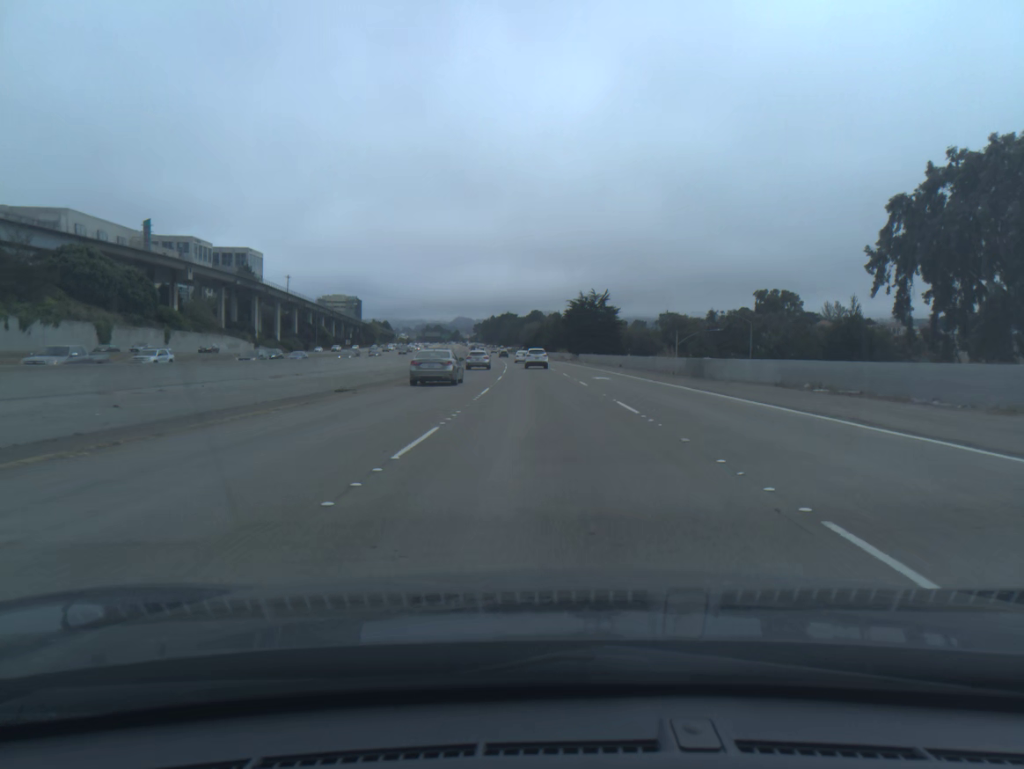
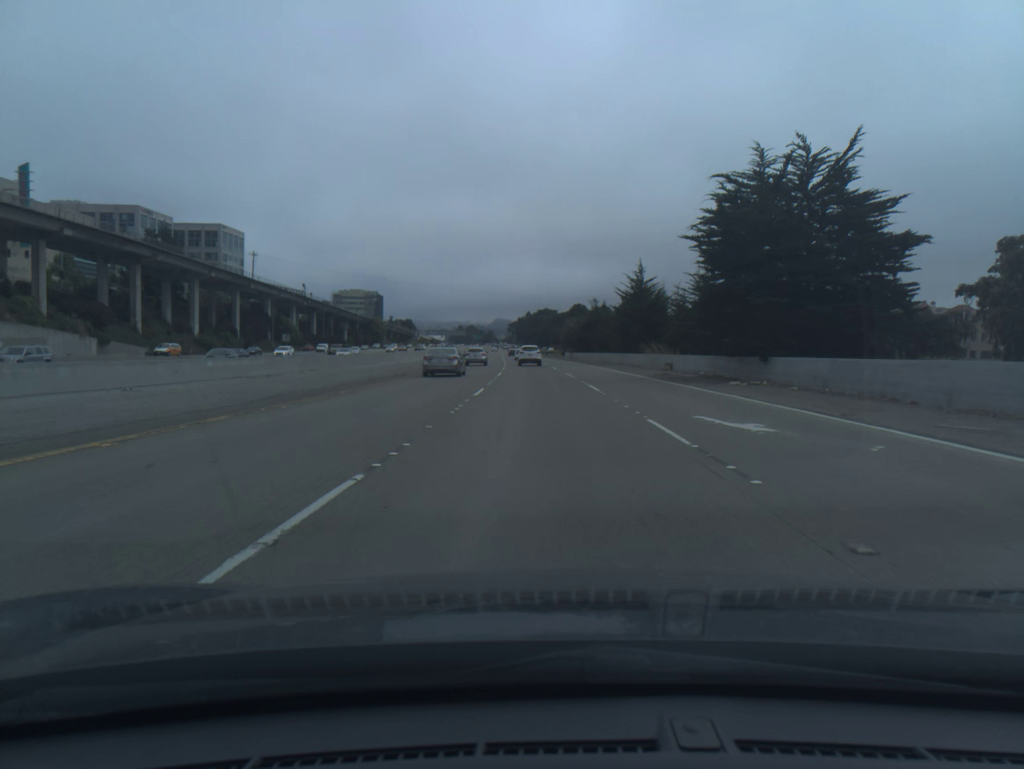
(-1.7, +78.6) m; -3°
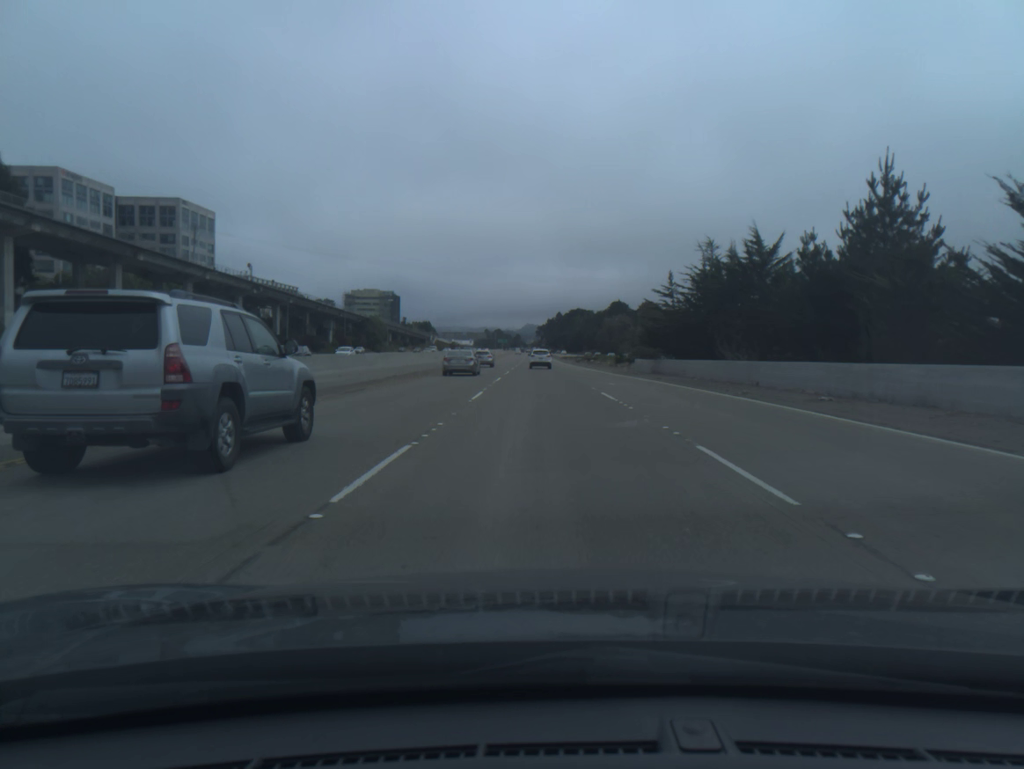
(-1.2, +62.7) m; -2°
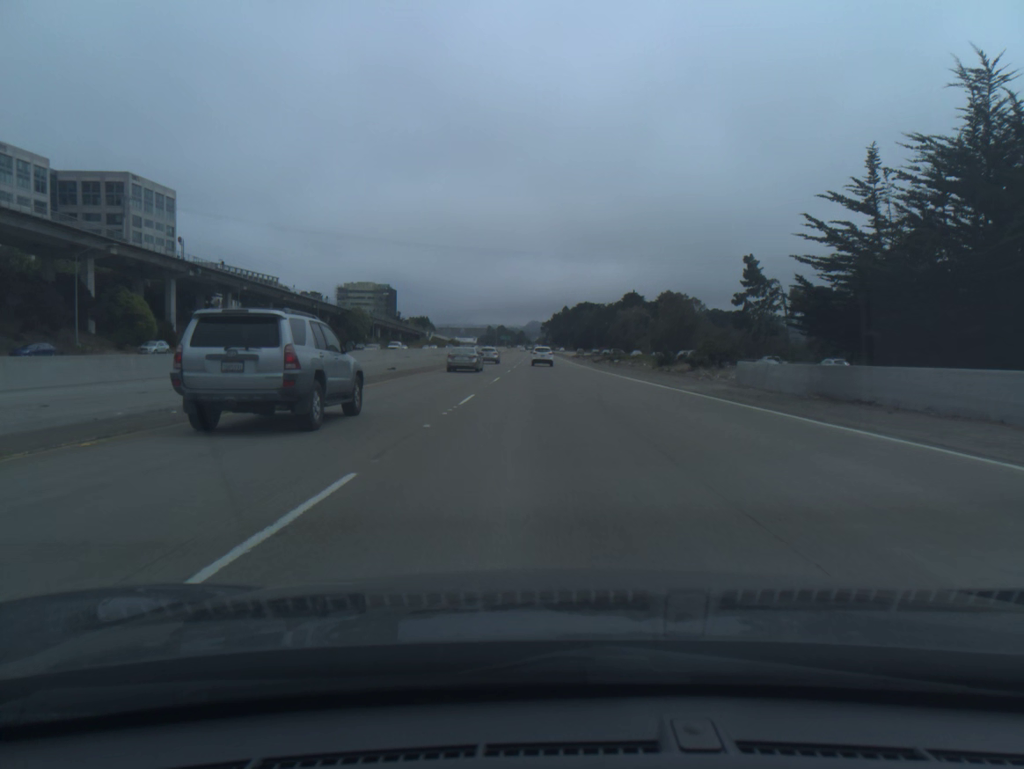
(-0.2, +31.3) m; 0°
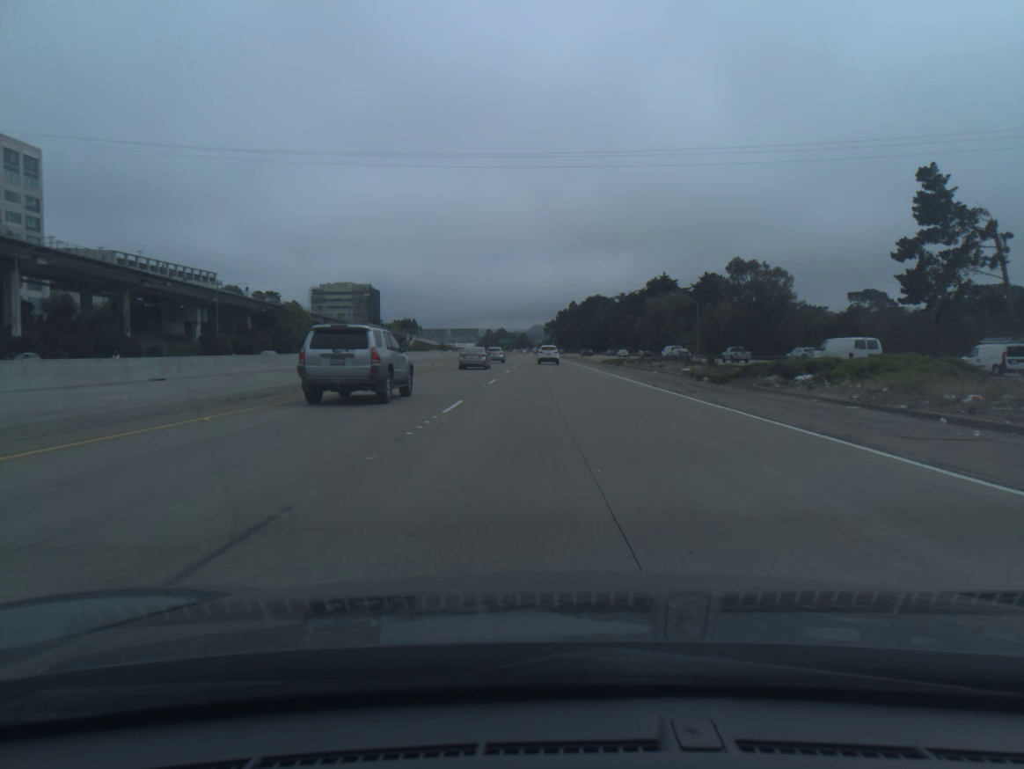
(-0.2, +62.6) m; 0°
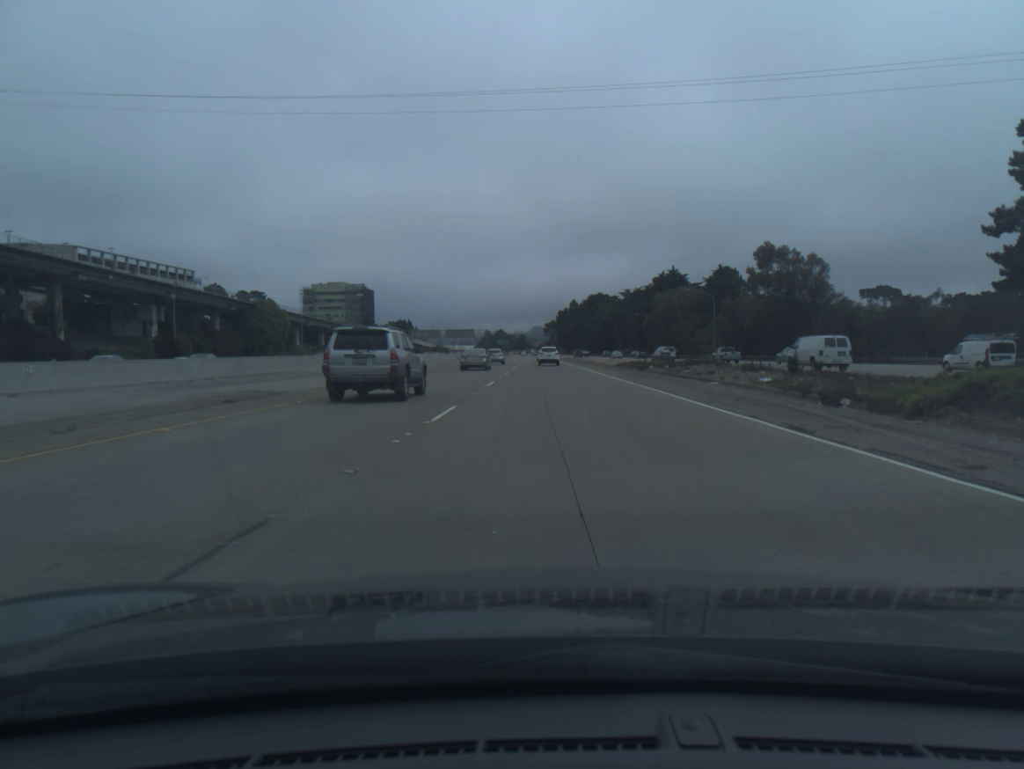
(0.0, +15.6) m; 0°
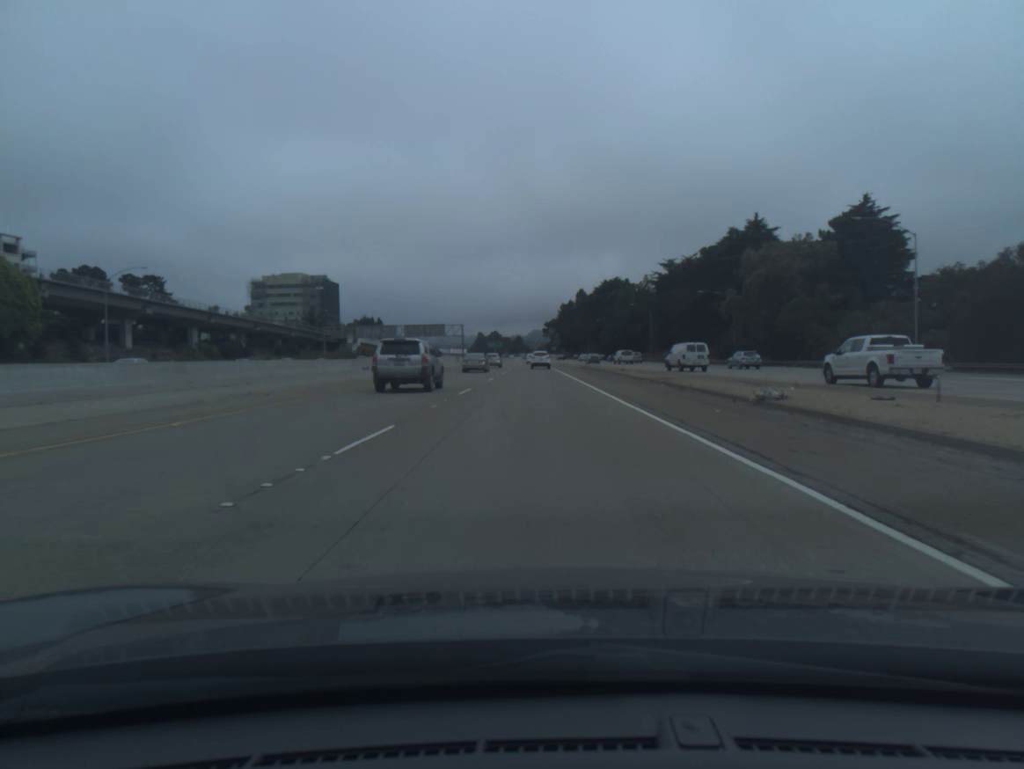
(+0.3, +78.0) m; 0°
